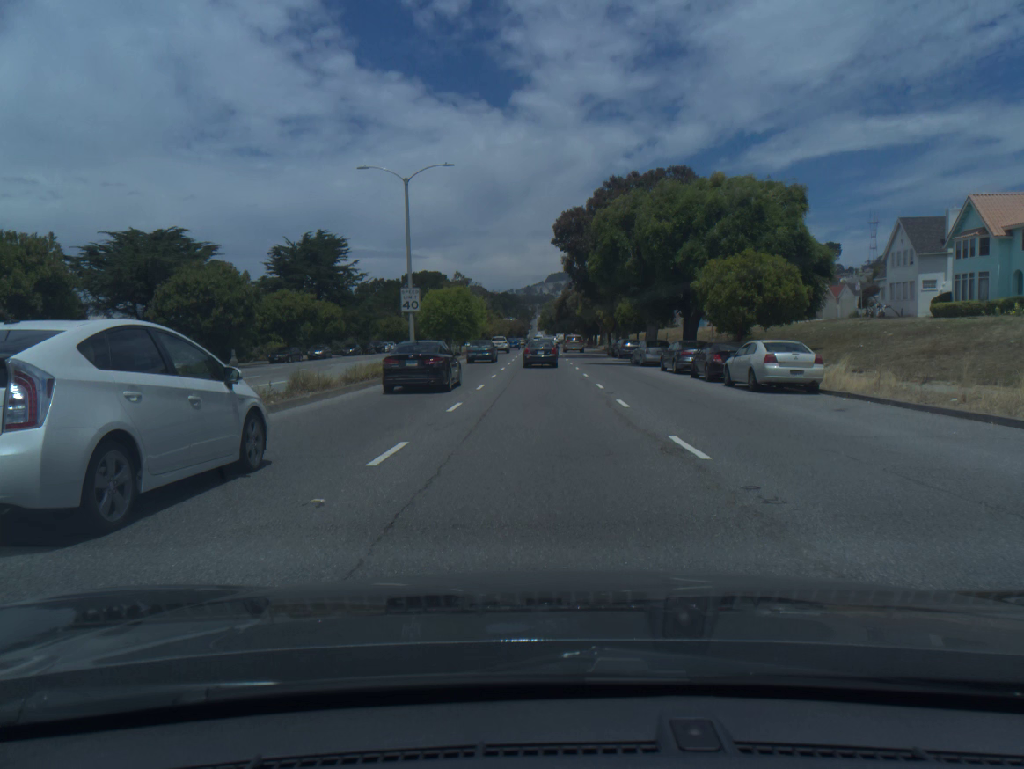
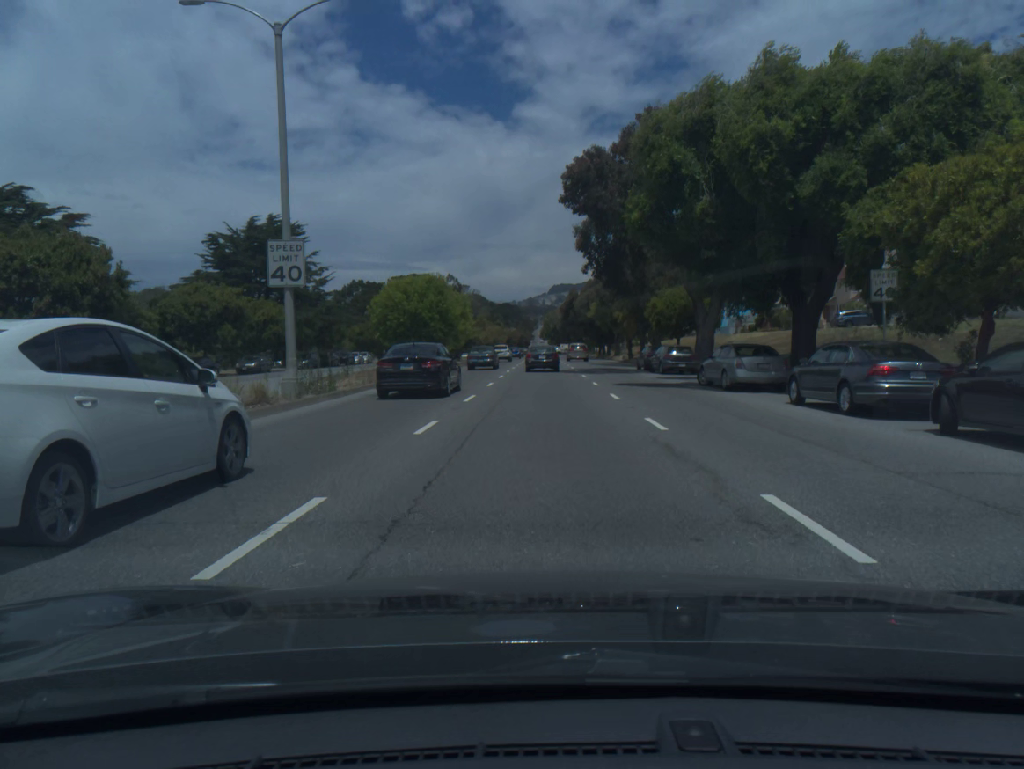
(0.0, +18.8) m; 0°
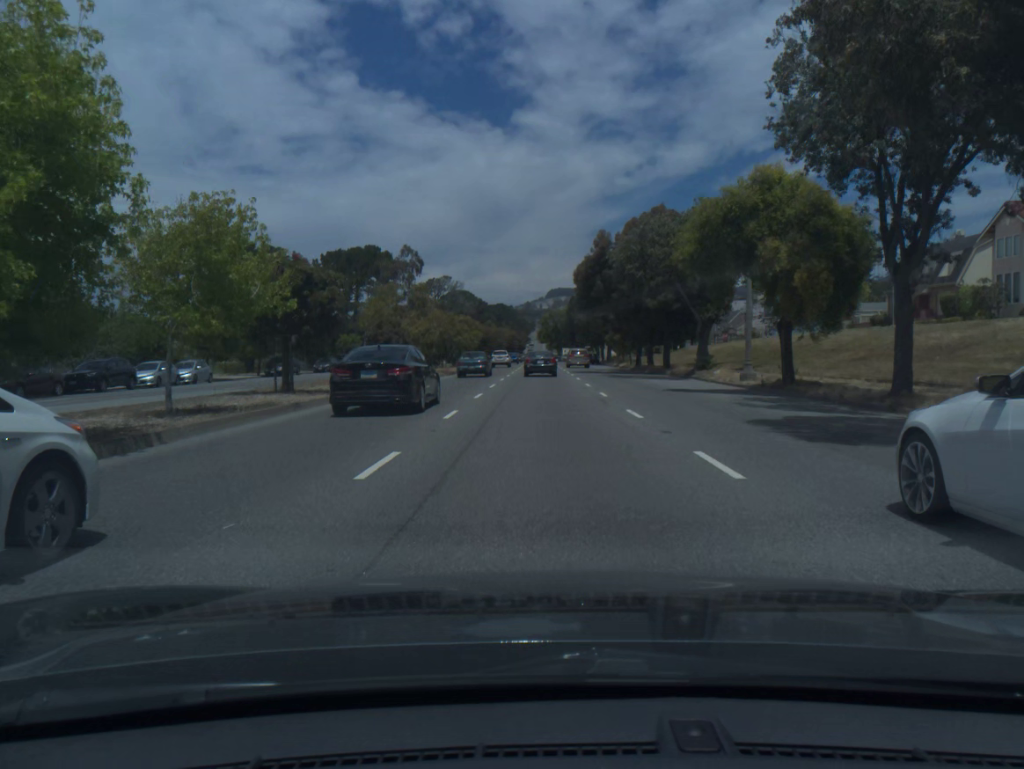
(0.0, +47.9) m; 0°
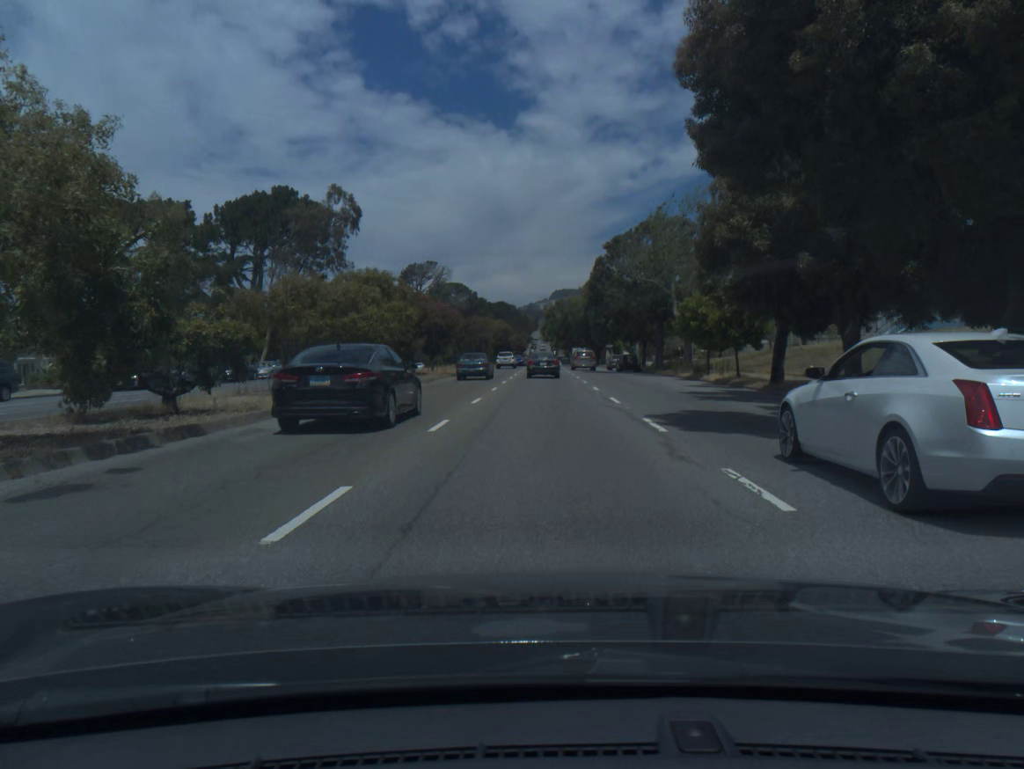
(-0.1, +38.4) m; 0°
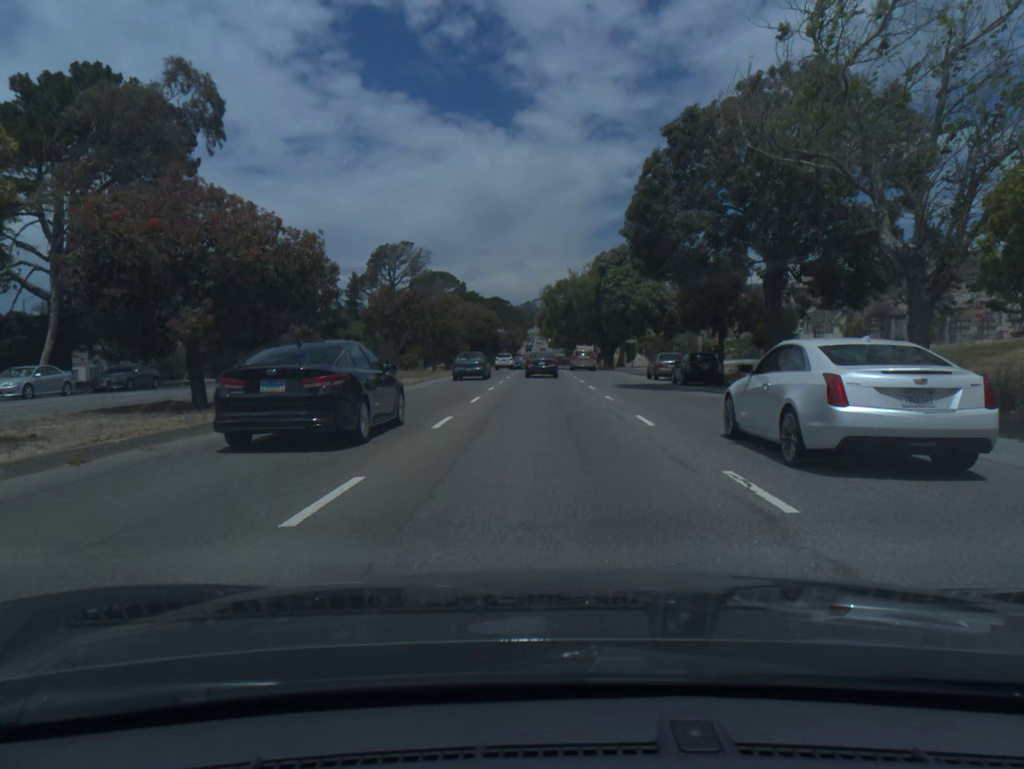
(+0.1, +28.8) m; 0°
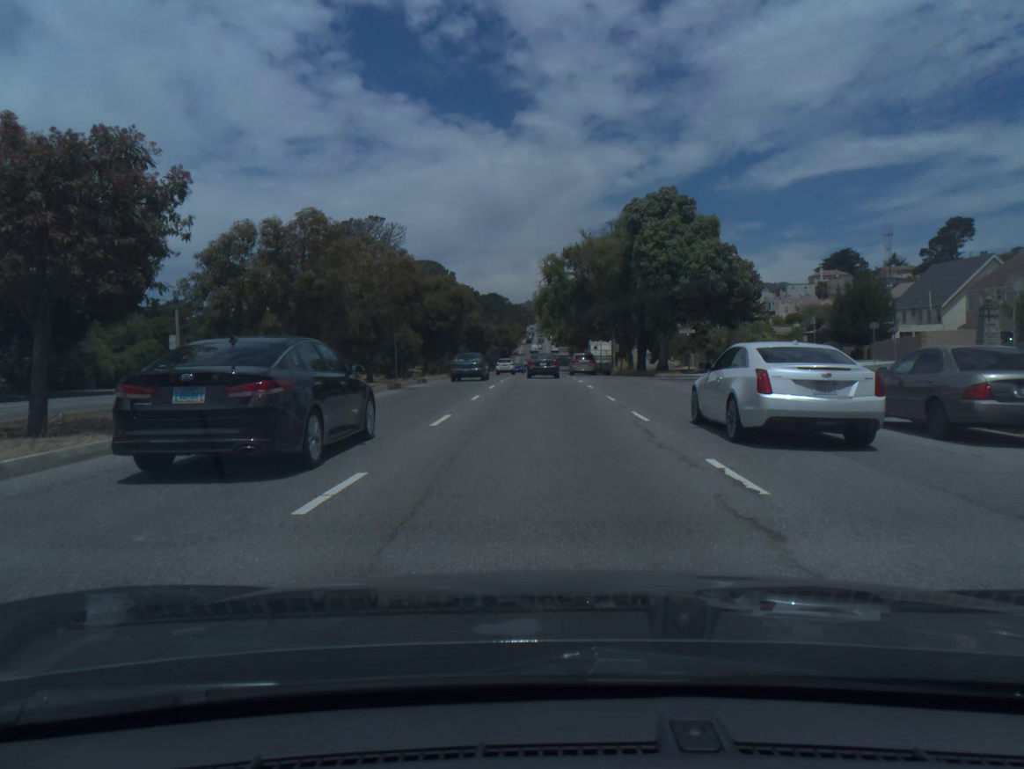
(0.0, +28.8) m; 0°
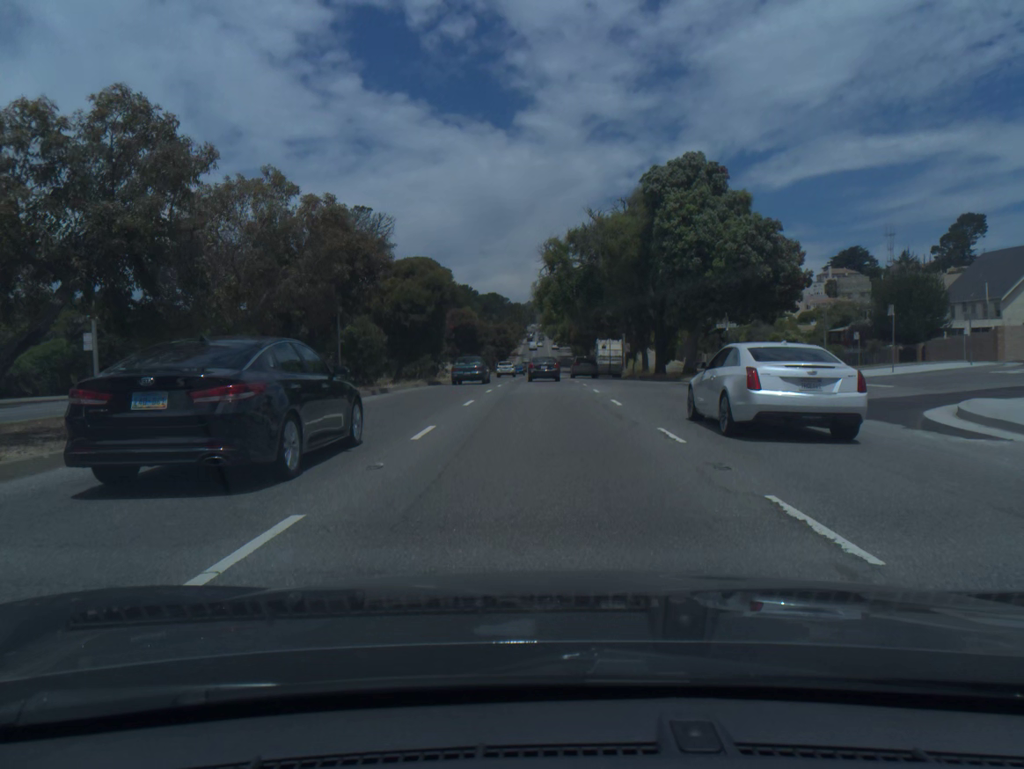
(0.0, +9.6) m; 0°
